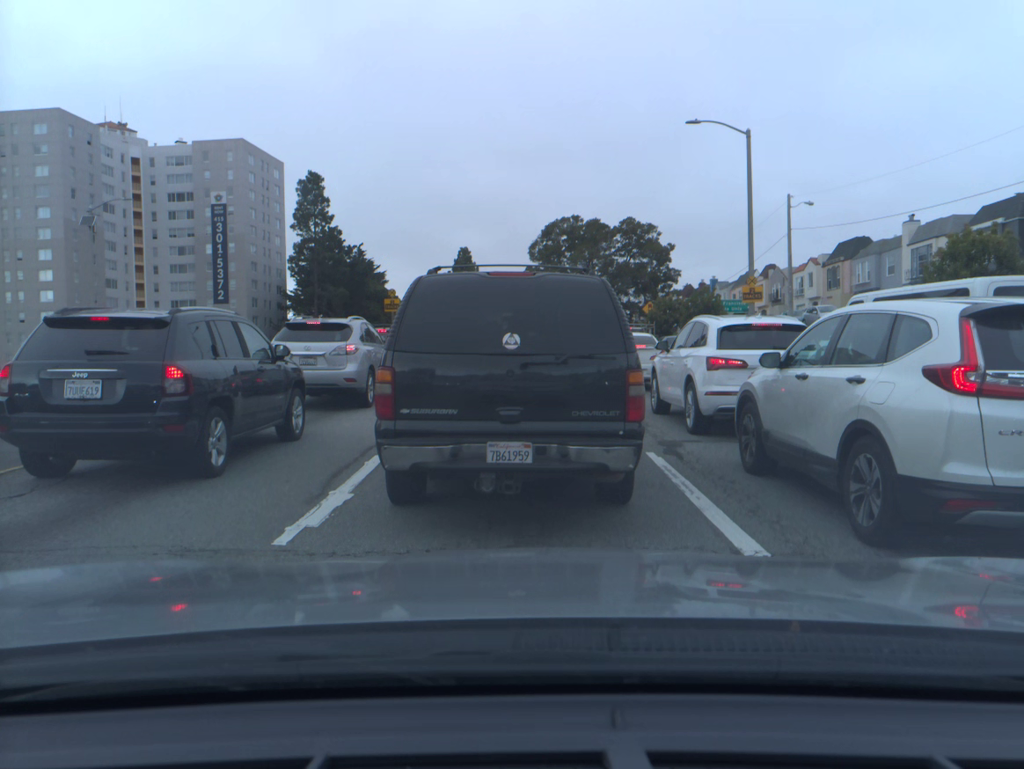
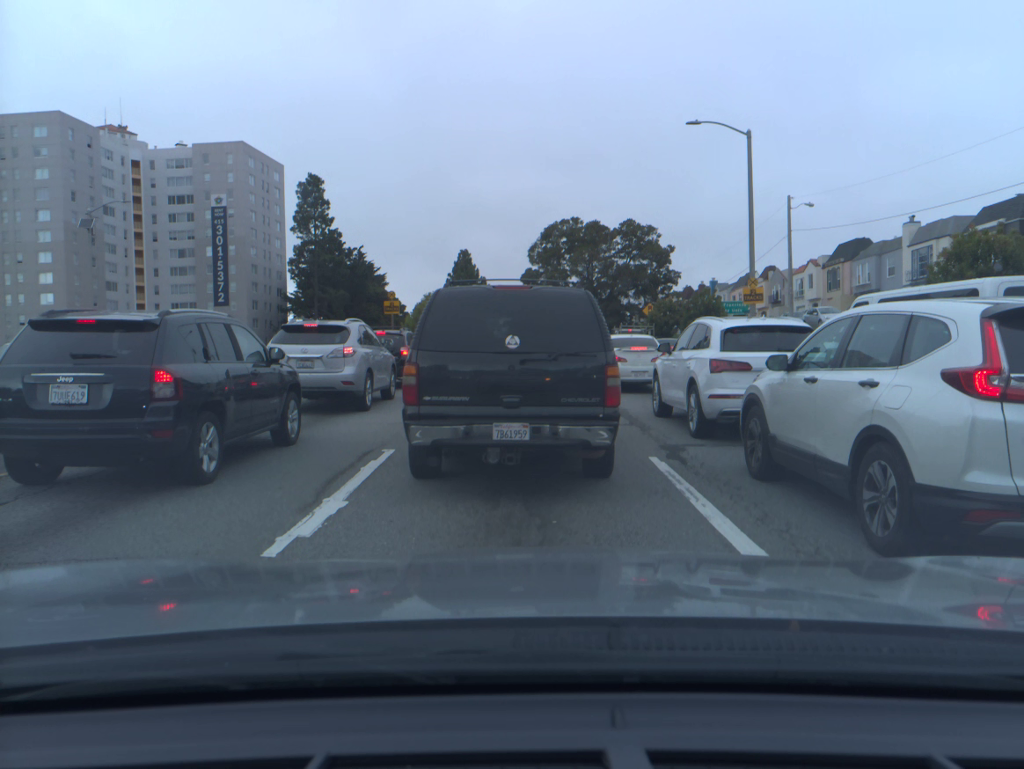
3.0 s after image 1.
(0.0, +0.2) m; 0°
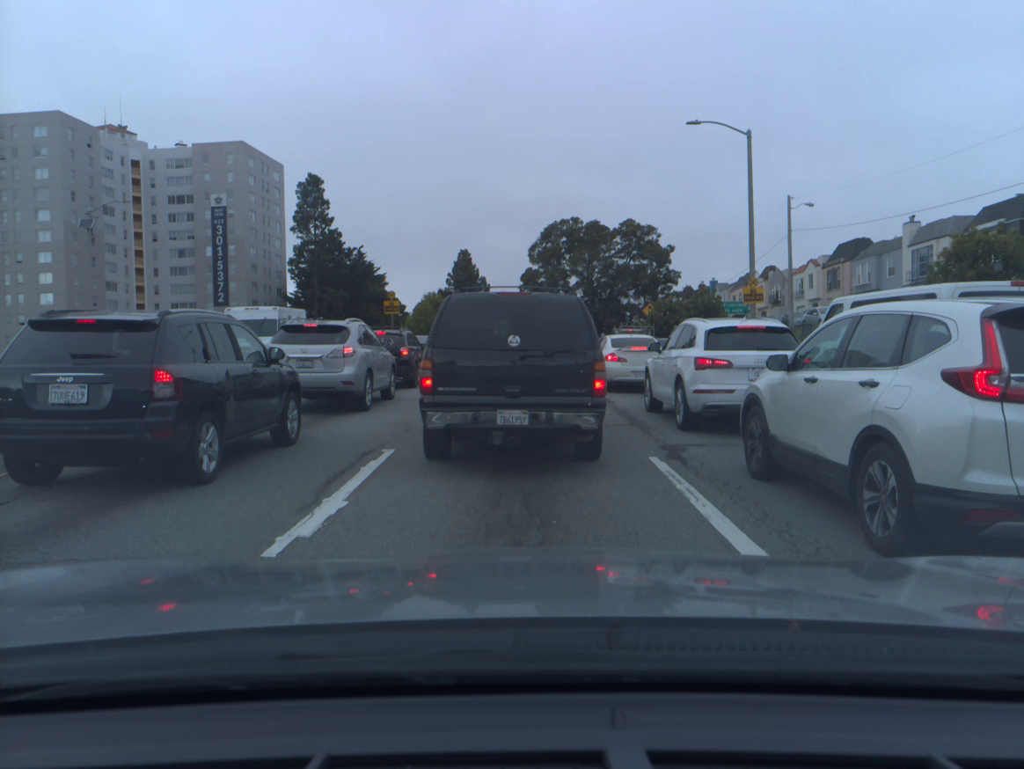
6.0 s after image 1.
(0.0, 0.0) m; 0°
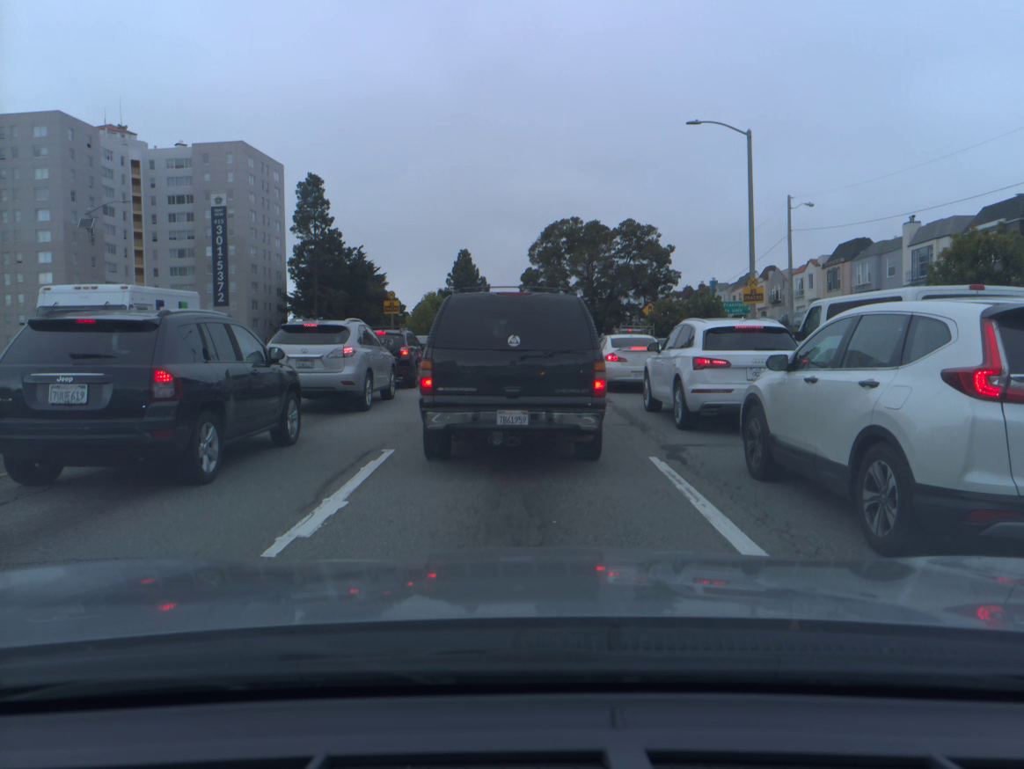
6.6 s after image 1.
(0.0, 0.0) m; 0°
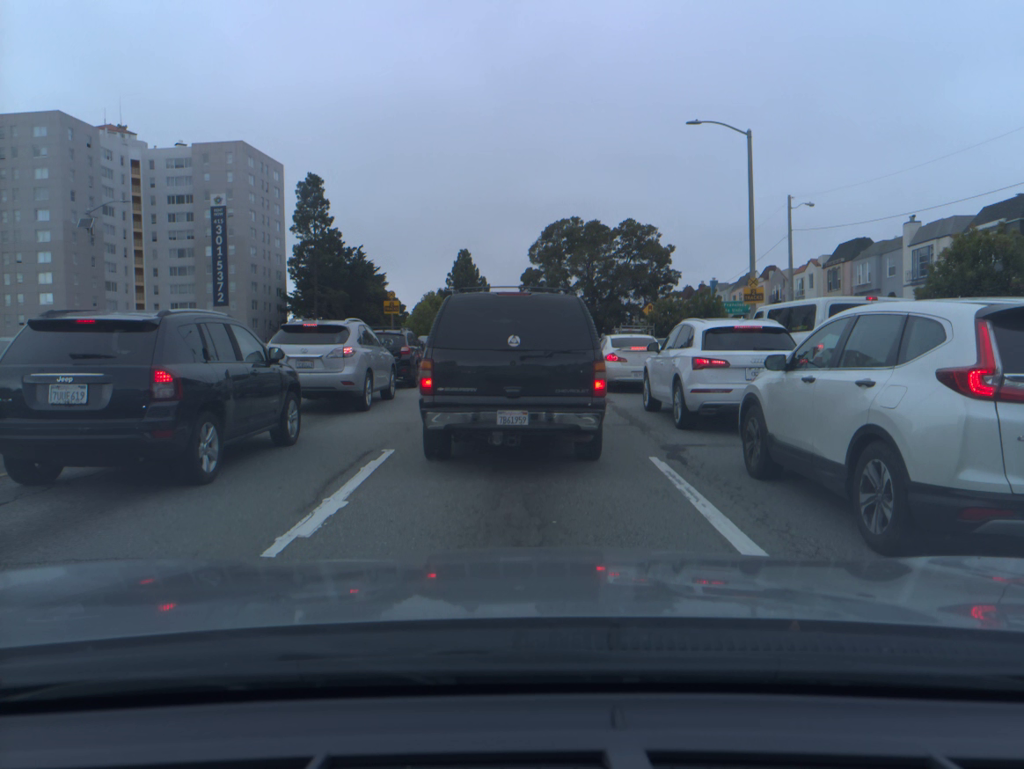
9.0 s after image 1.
(0.0, 0.0) m; 0°
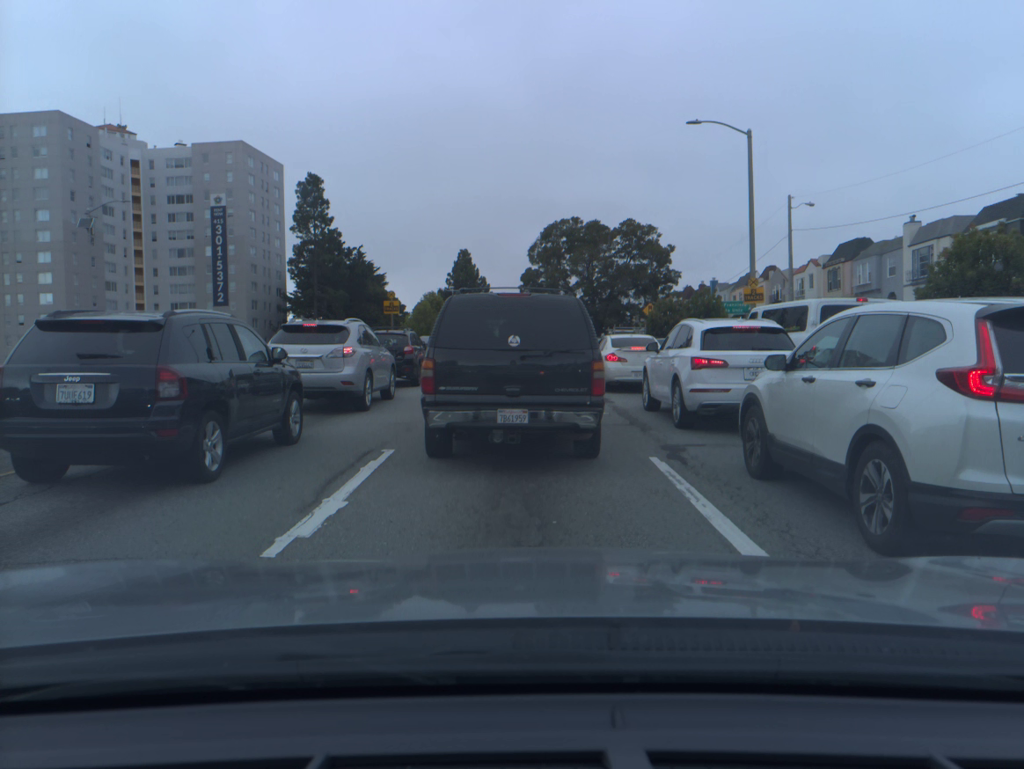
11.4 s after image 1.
(0.0, 0.0) m; 0°
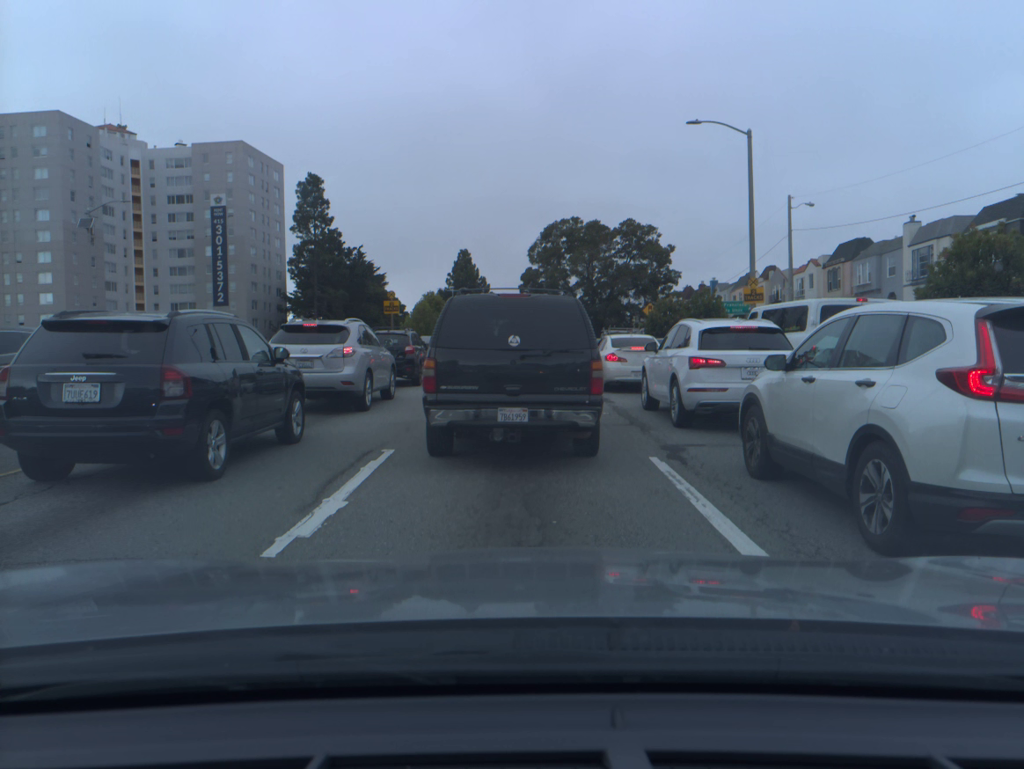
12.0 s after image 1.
(0.0, 0.0) m; 0°
